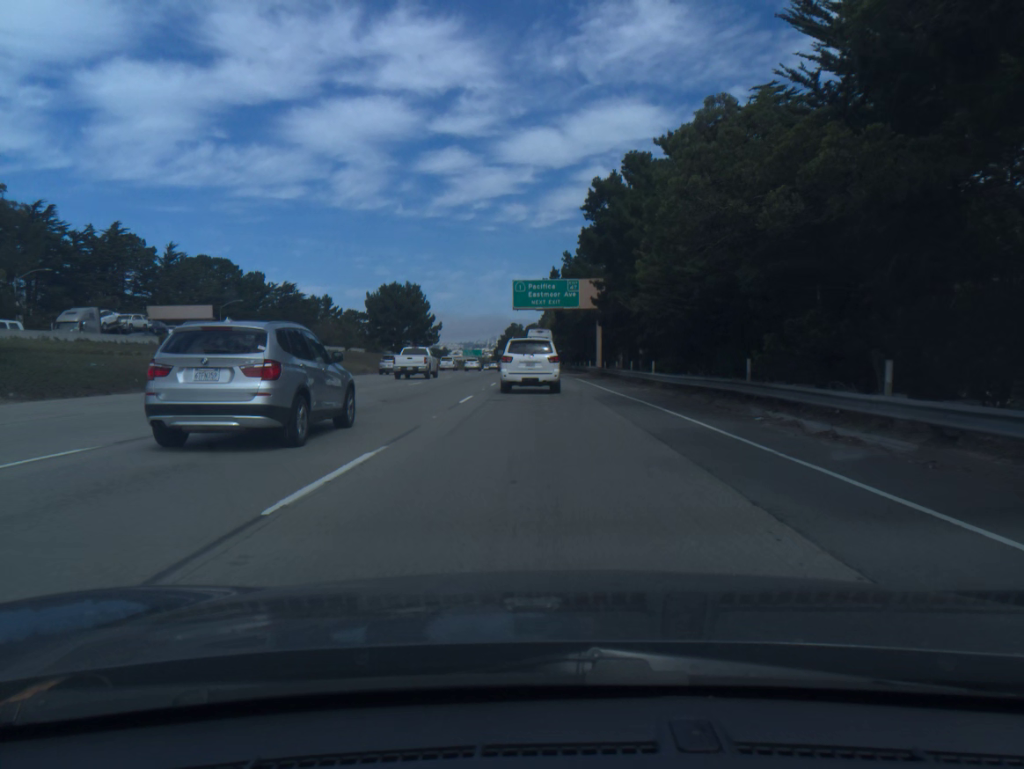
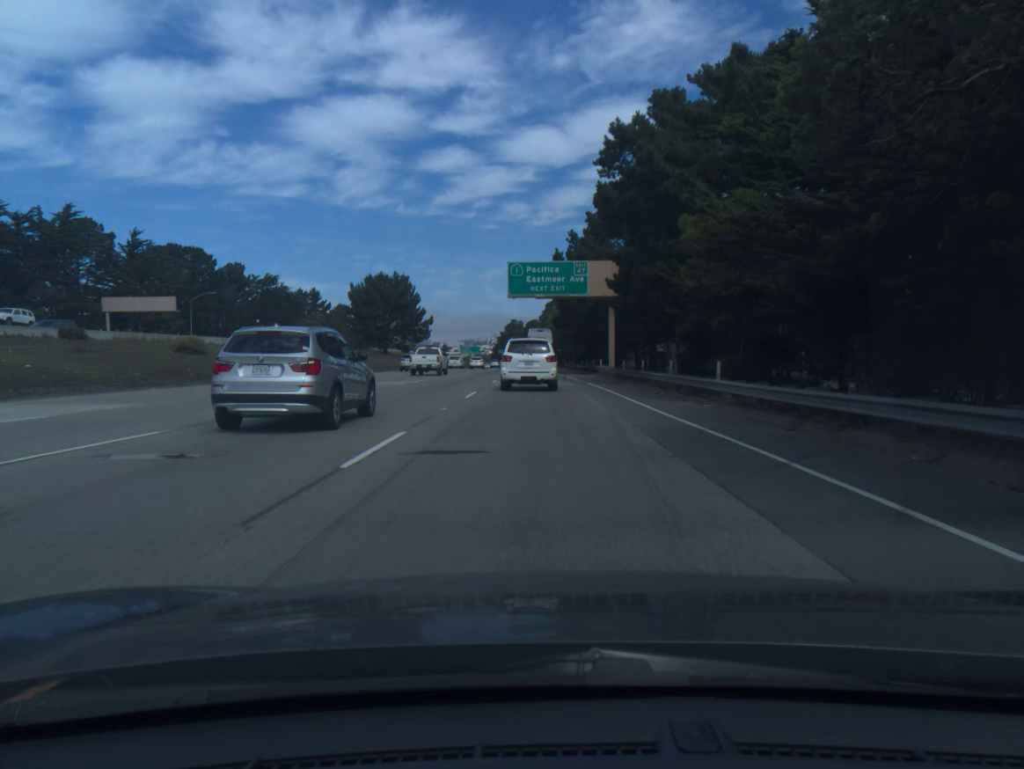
(0.0, +12.4) m; 0°
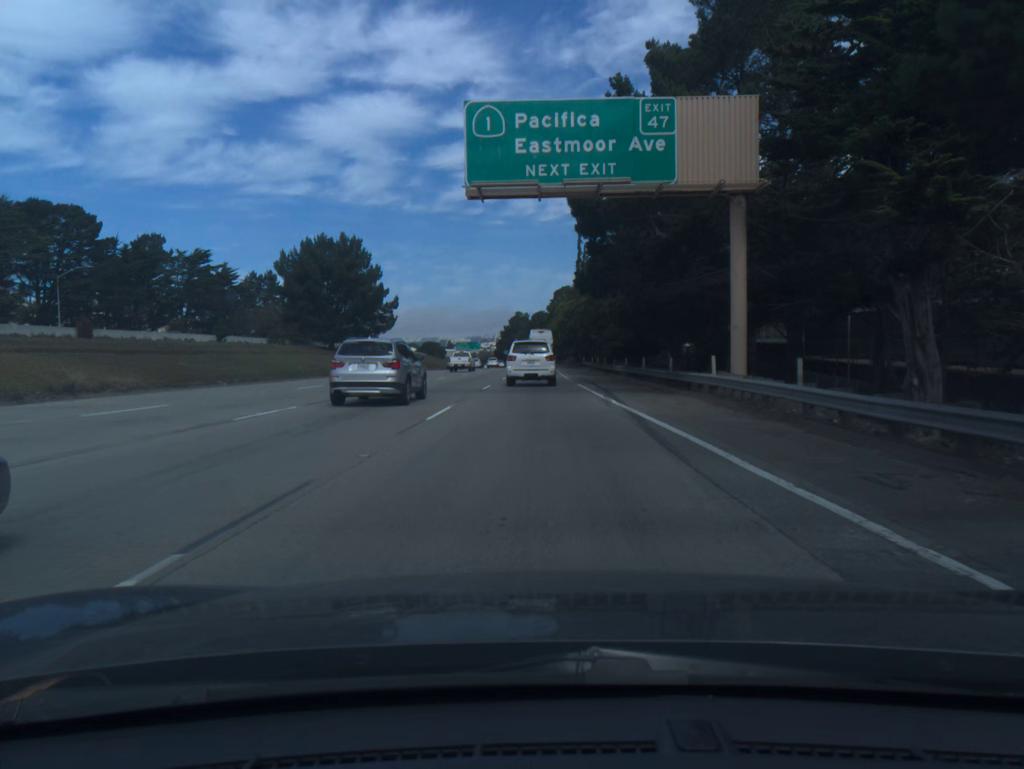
(-0.1, +37.2) m; 0°
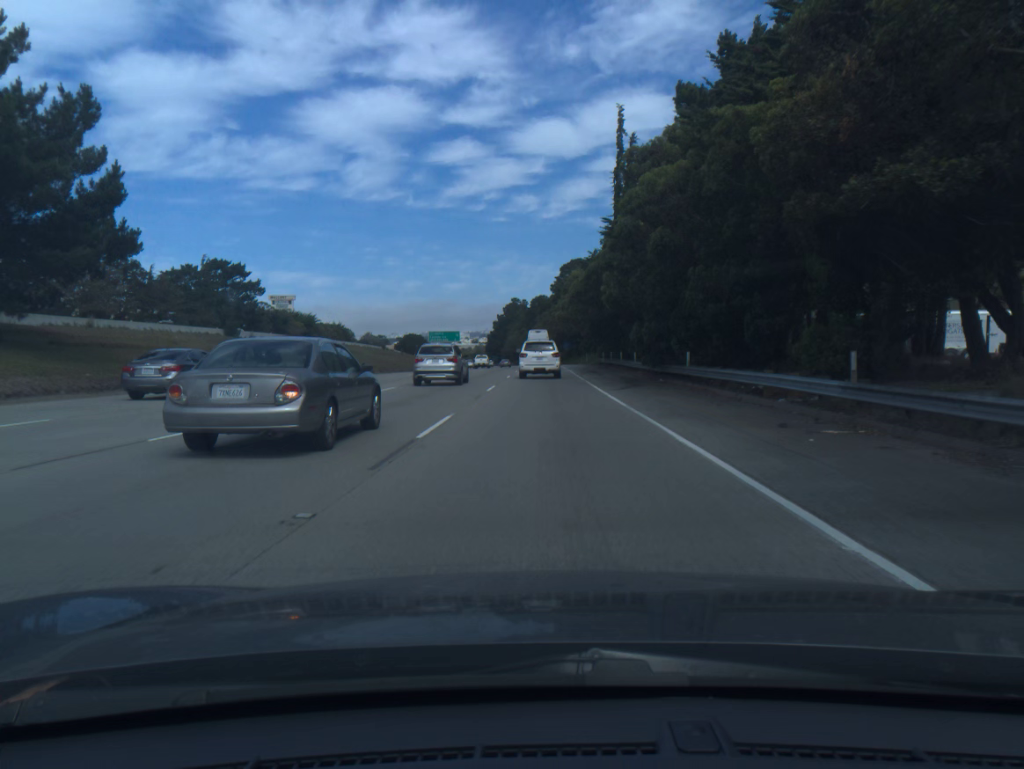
(-0.4, +62.5) m; 0°
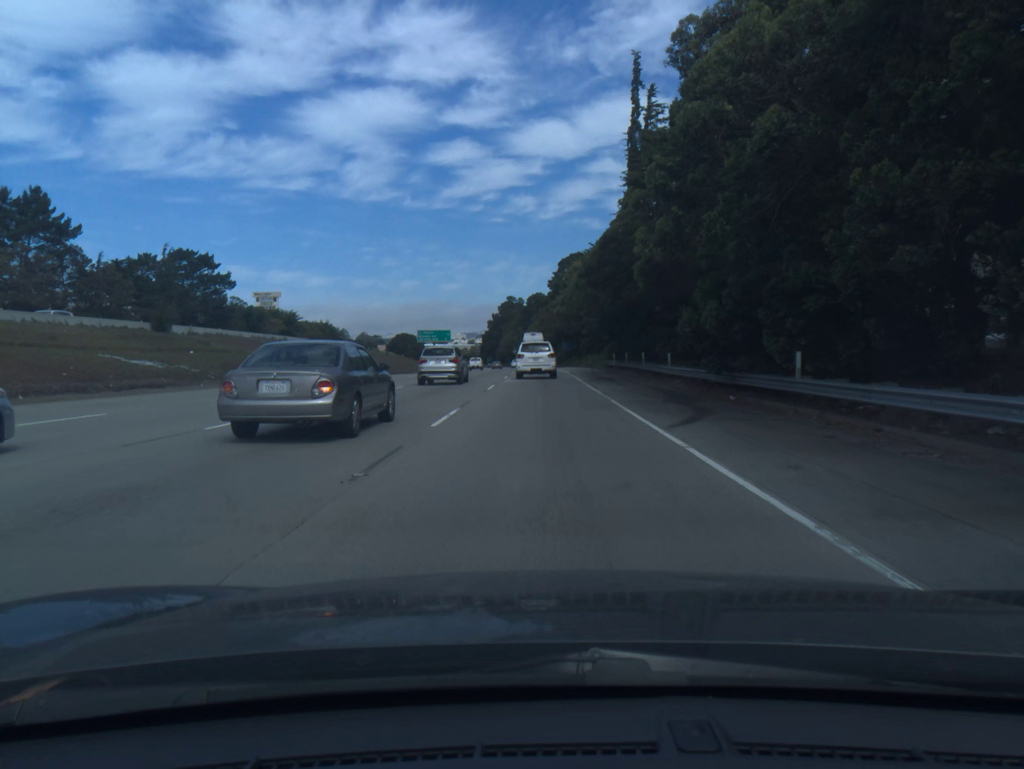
(0.0, +12.6) m; 0°
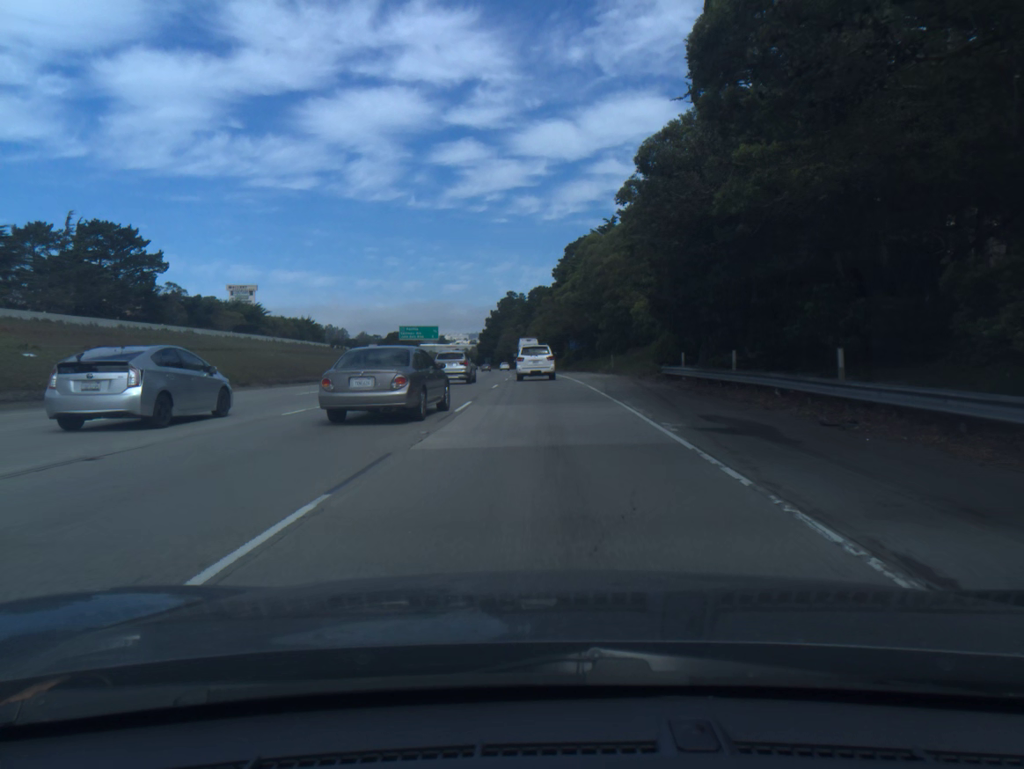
(0.0, +25.4) m; 0°
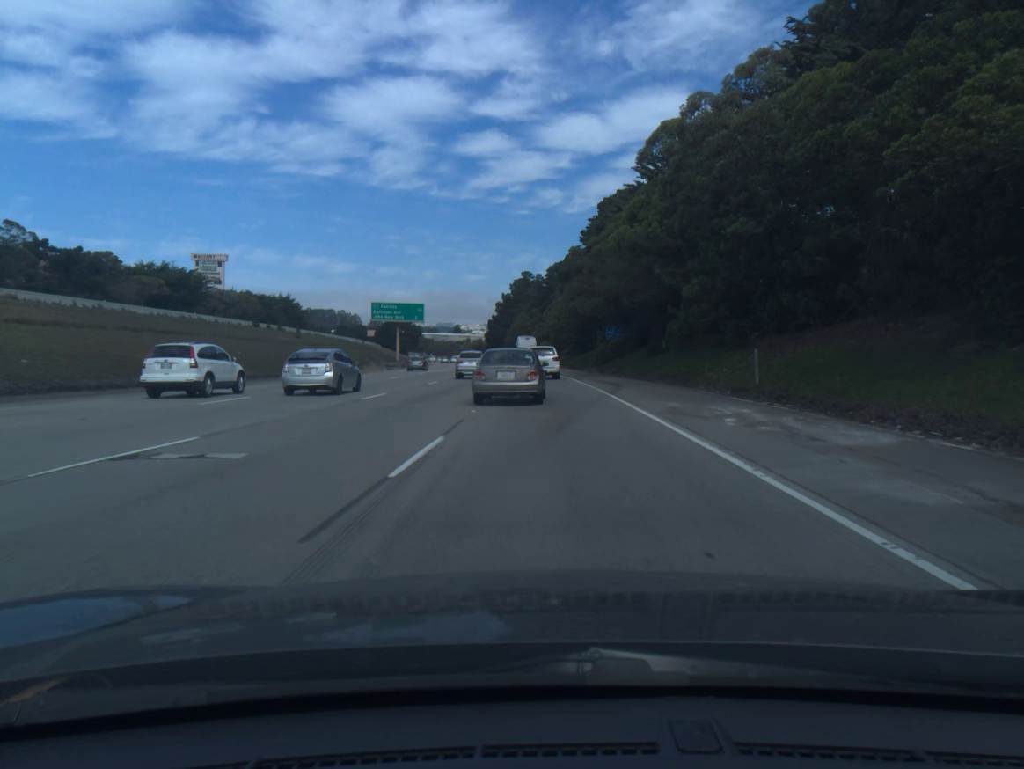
(-0.4, +38.4) m; -1°
